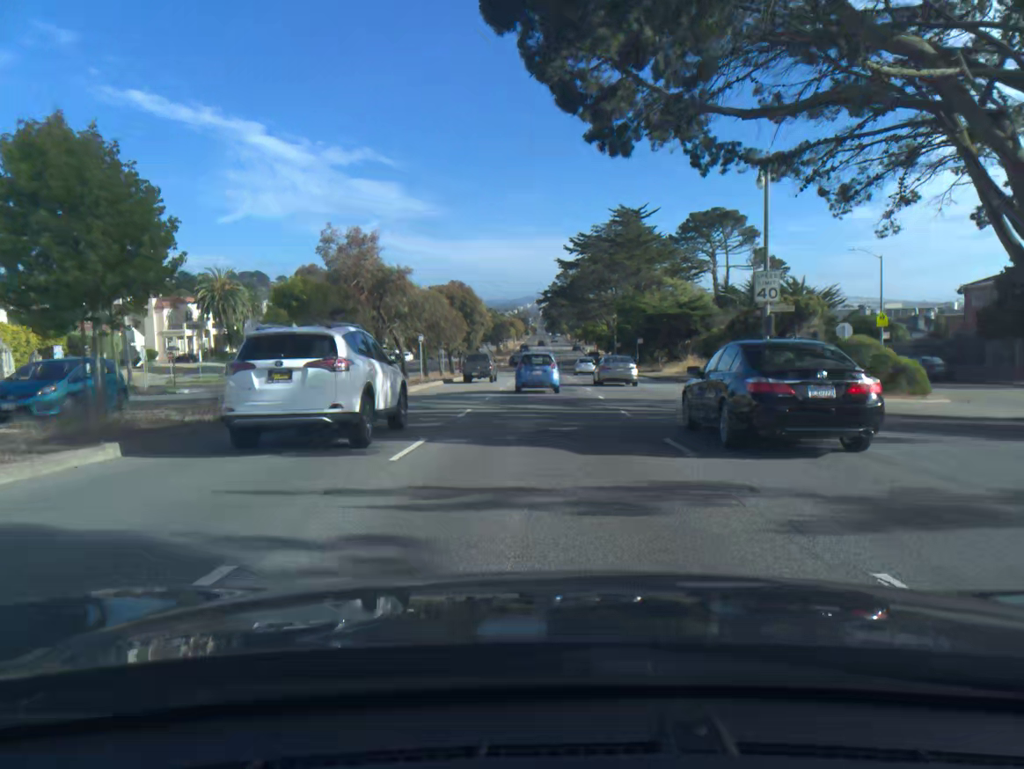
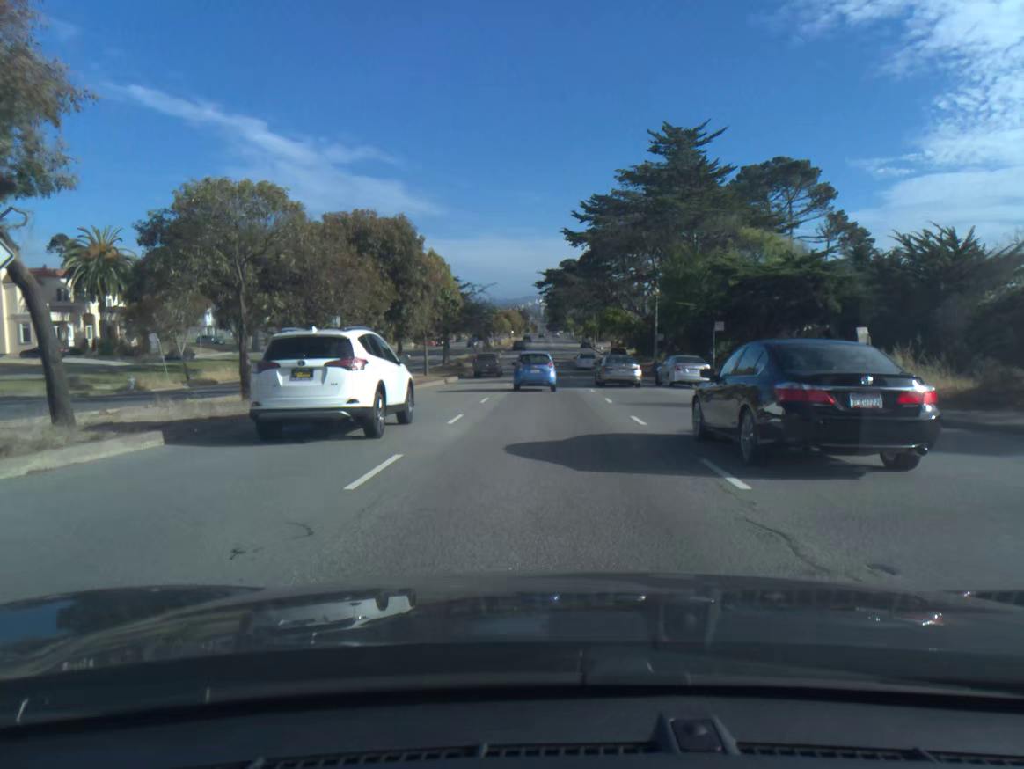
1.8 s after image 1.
(+0.1, +31.6) m; 0°
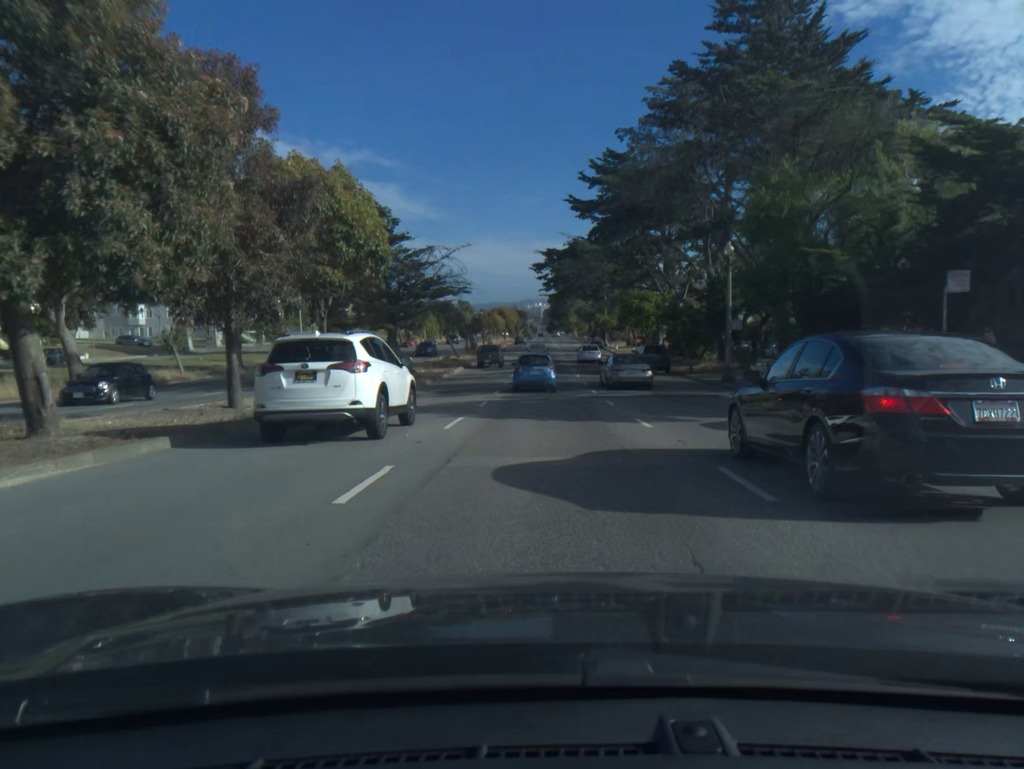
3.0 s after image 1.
(0.0, +22.8) m; 0°
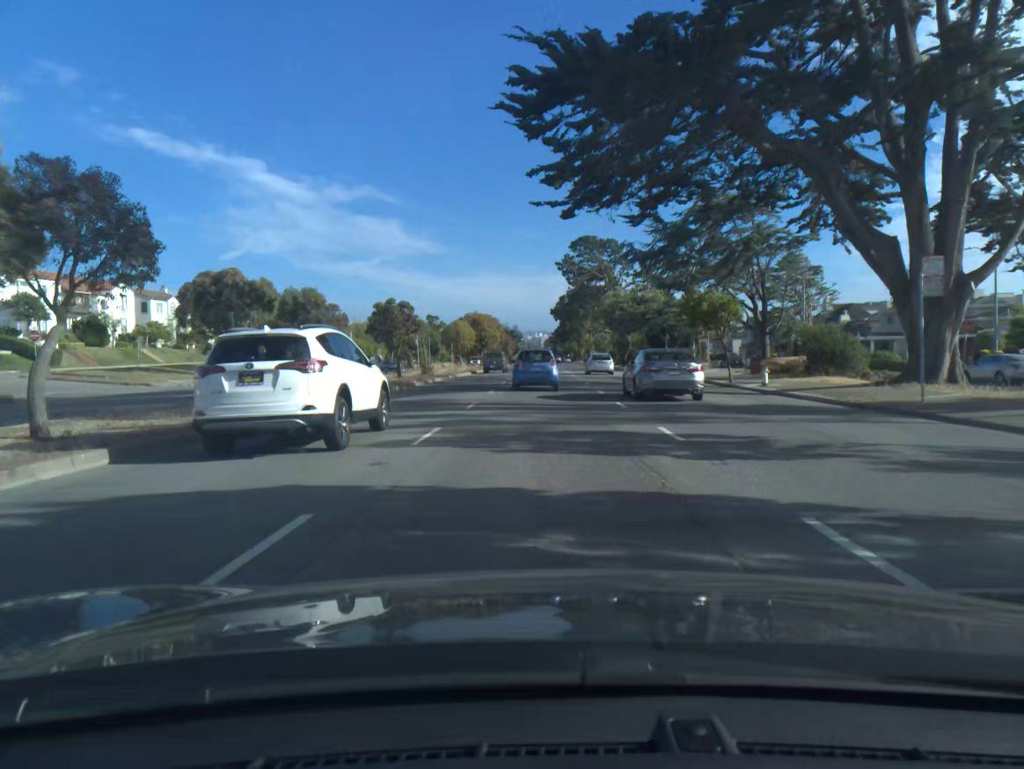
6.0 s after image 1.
(0.0, +60.4) m; 0°
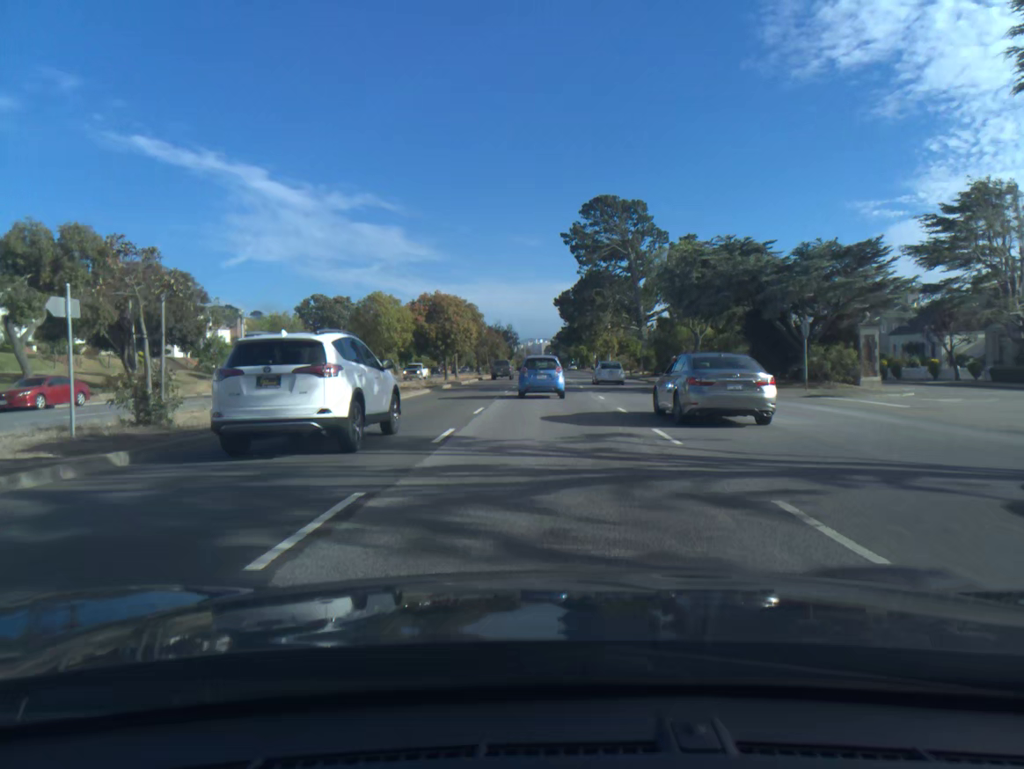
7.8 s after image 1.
(-0.1, +35.9) m; 0°
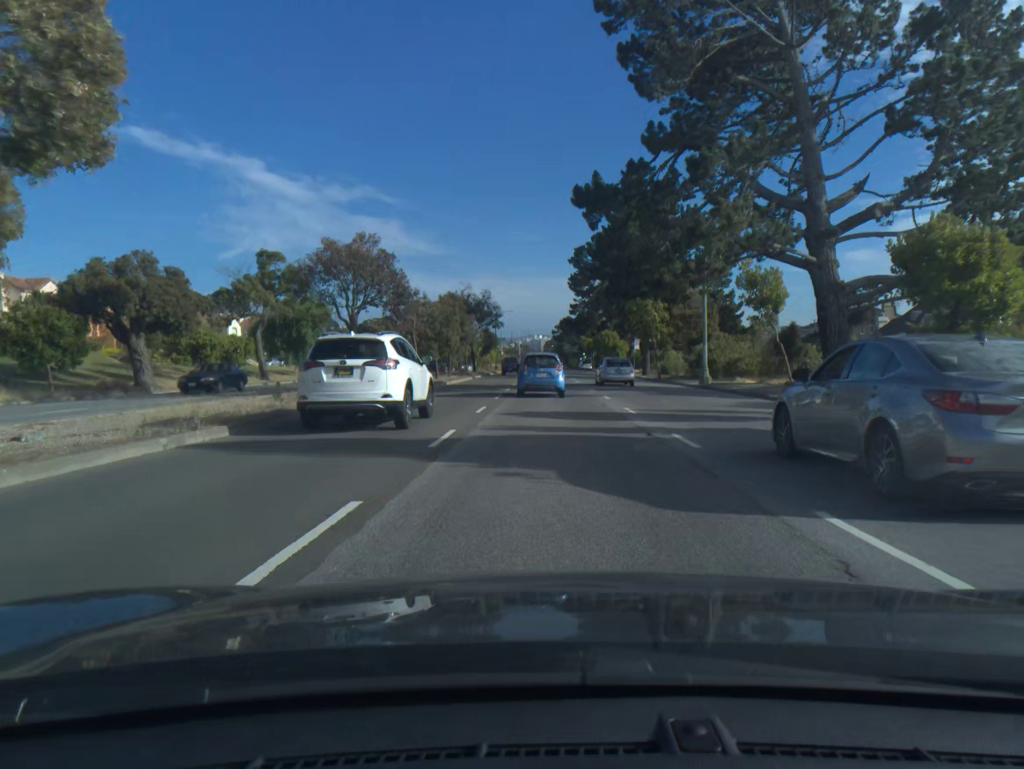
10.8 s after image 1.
(+0.3, +59.1) m; 0°
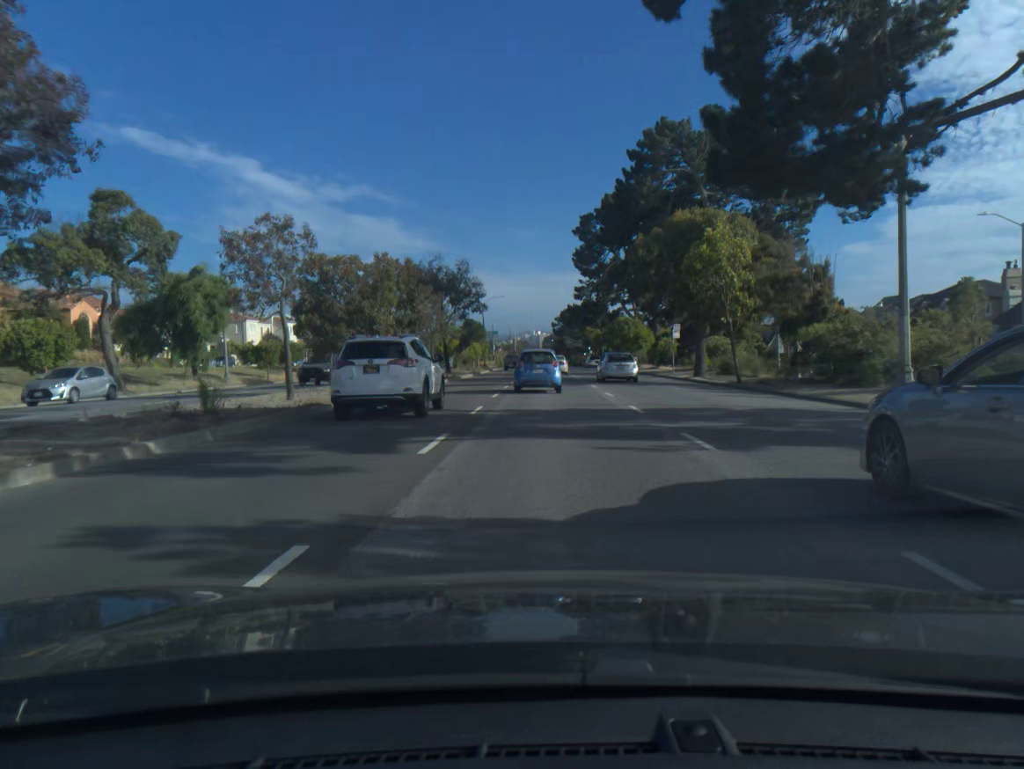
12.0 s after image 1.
(0.0, +23.2) m; 0°
